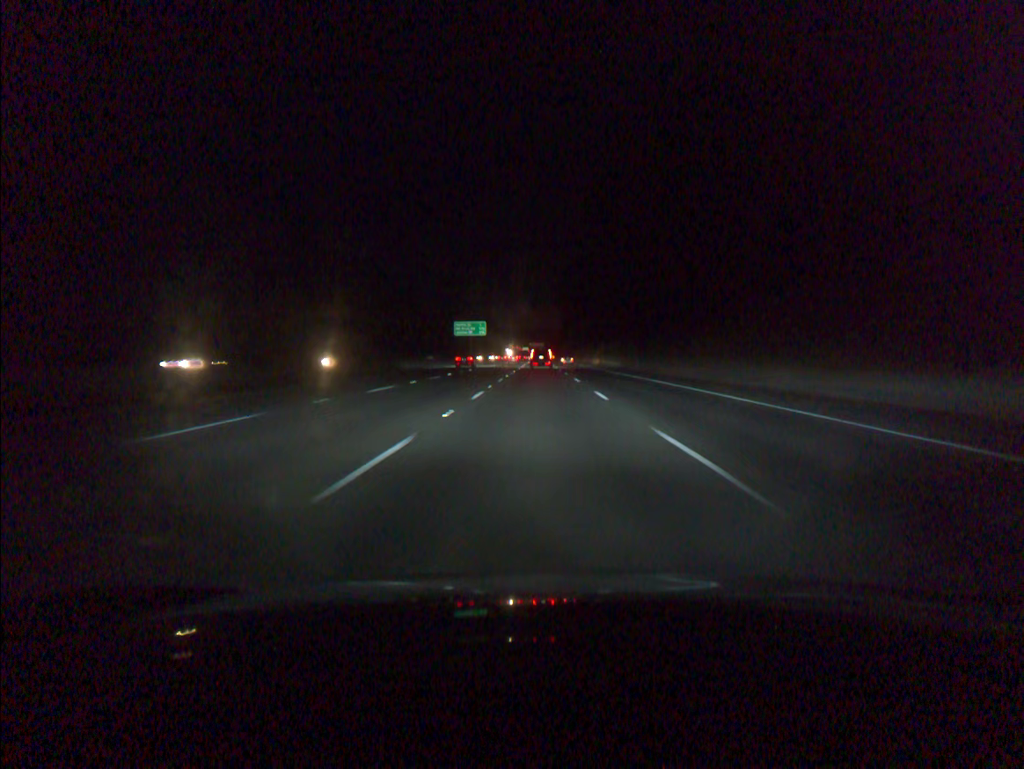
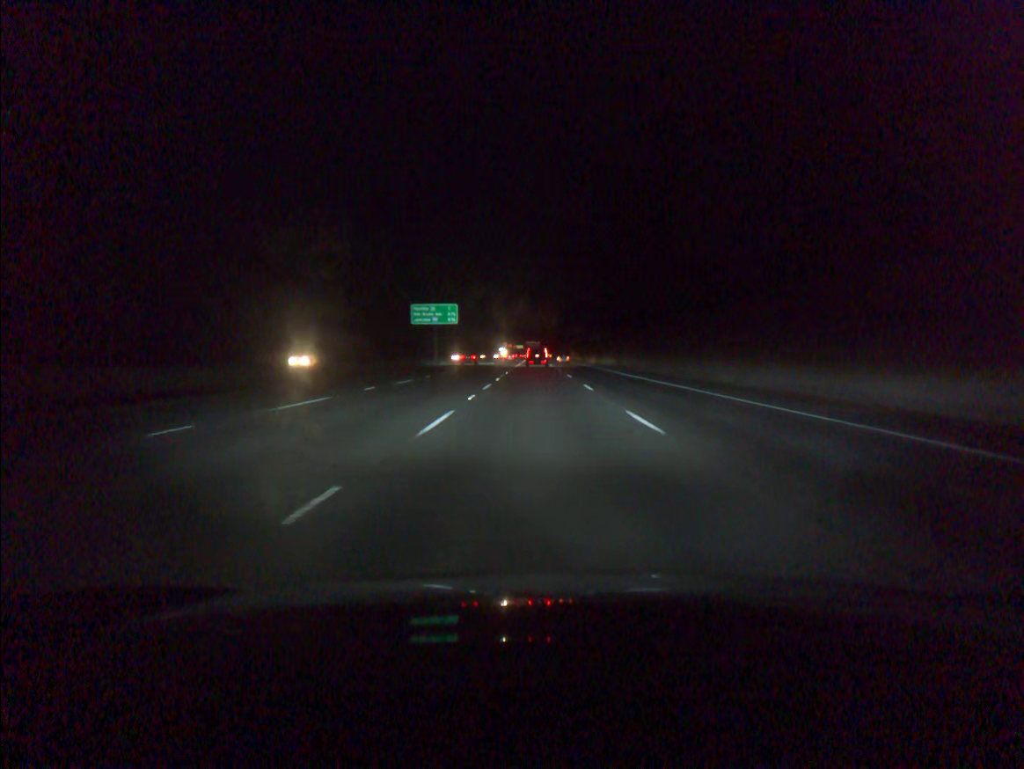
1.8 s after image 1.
(+0.1, +53.1) m; 0°
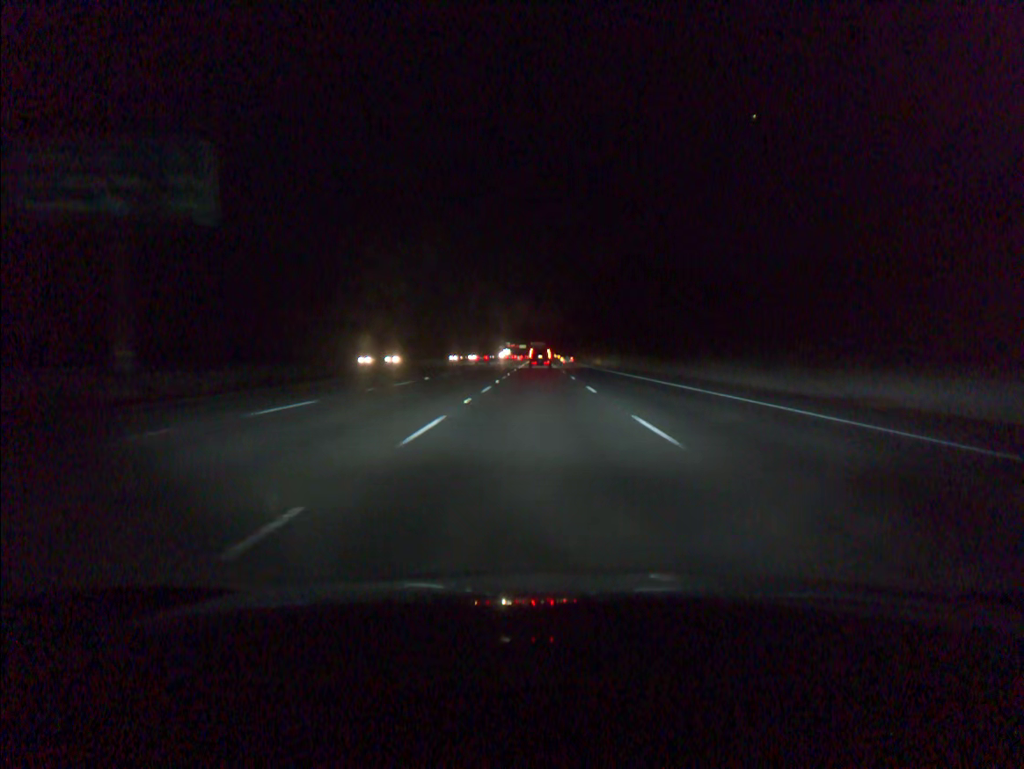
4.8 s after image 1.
(0.0, +88.9) m; 0°
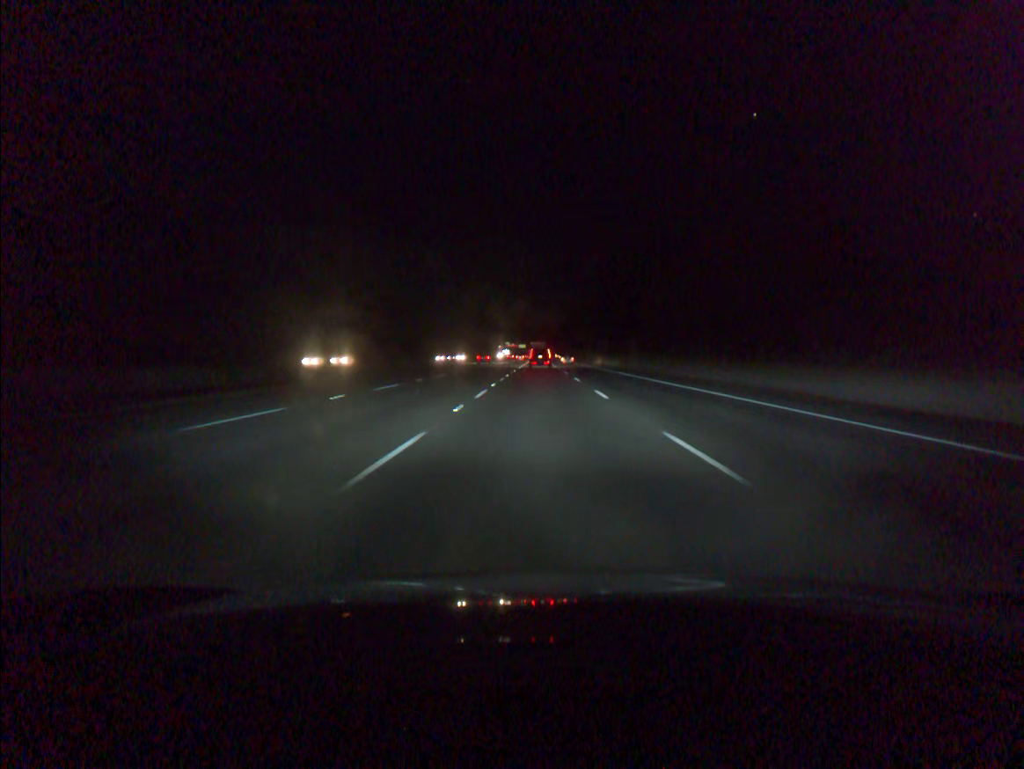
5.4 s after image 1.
(0.0, +17.8) m; 0°
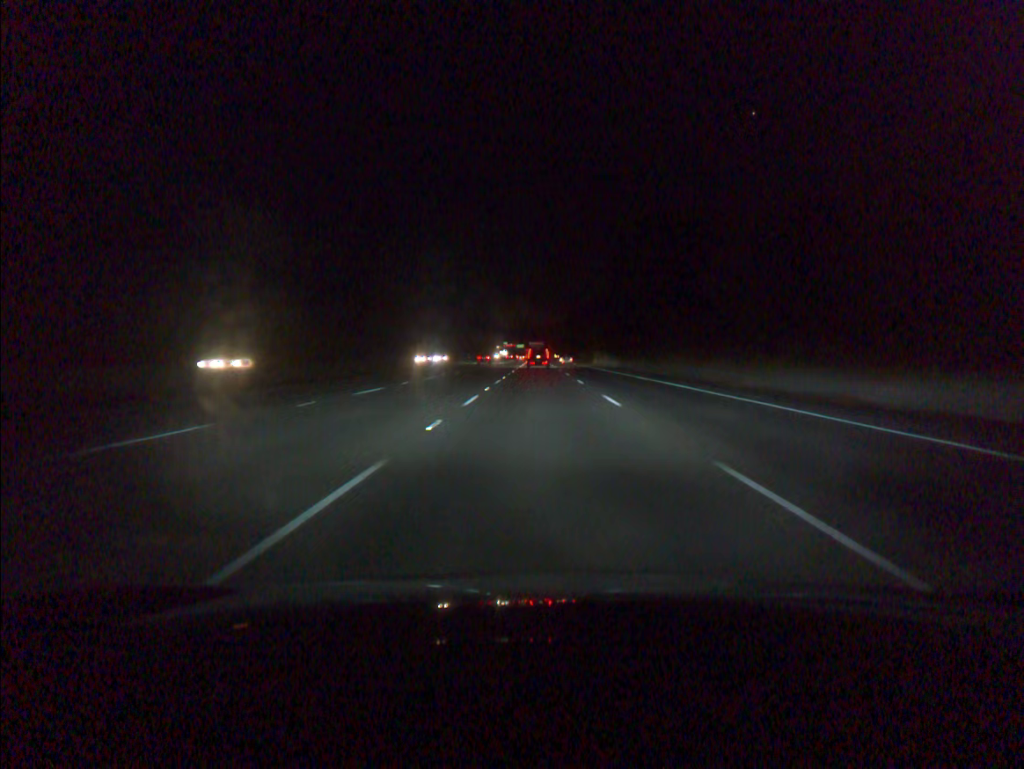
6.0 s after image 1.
(0.0, +17.9) m; 0°
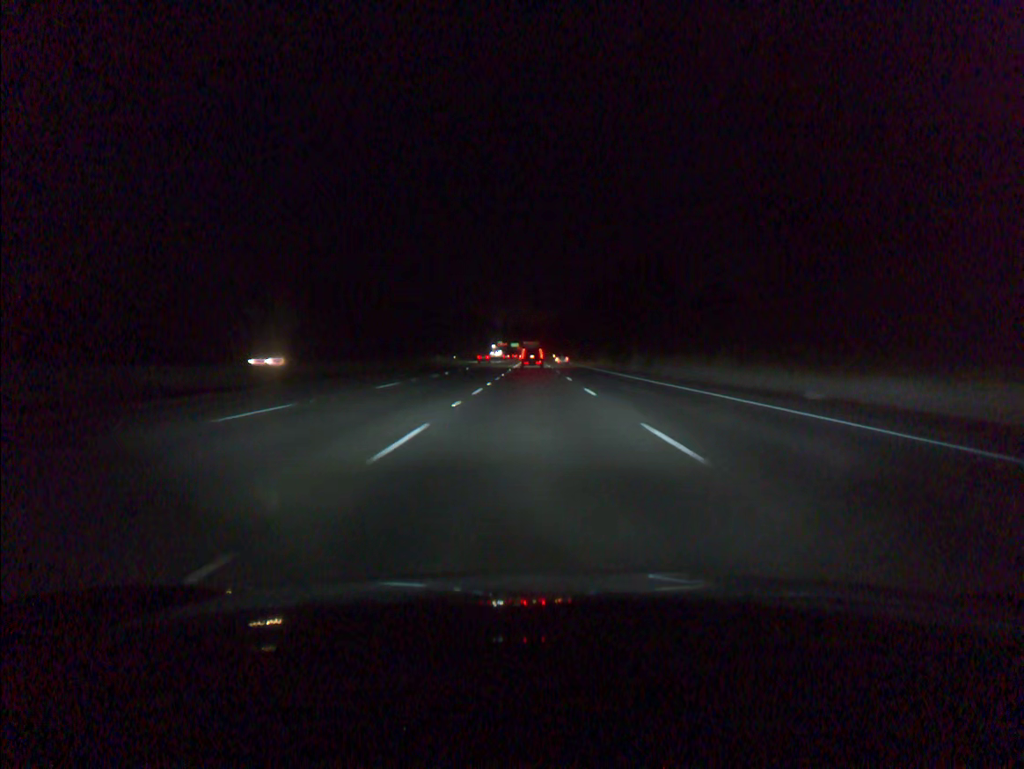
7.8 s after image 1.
(+0.2, +53.7) m; 0°
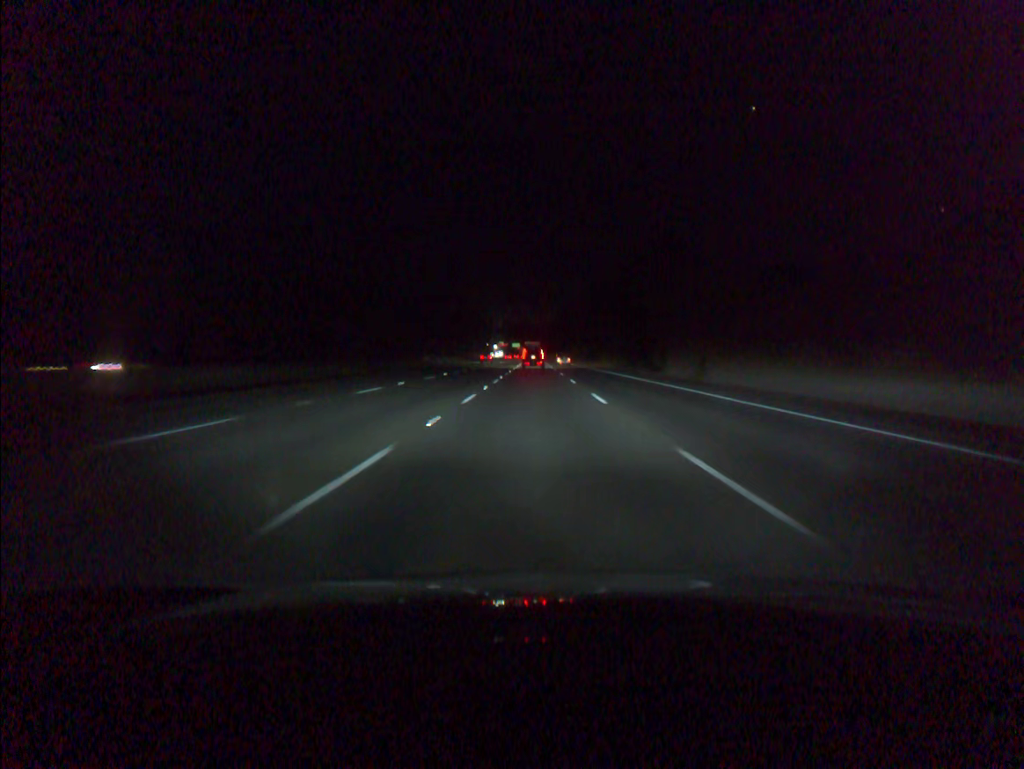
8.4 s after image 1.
(0.0, +18.0) m; 0°
